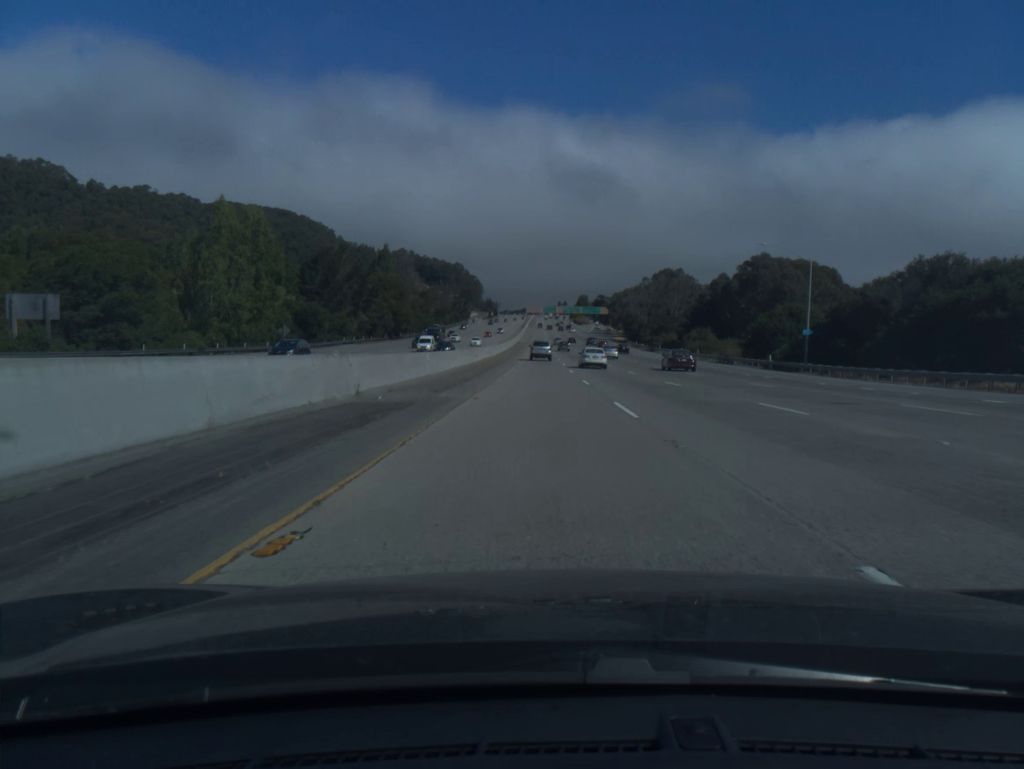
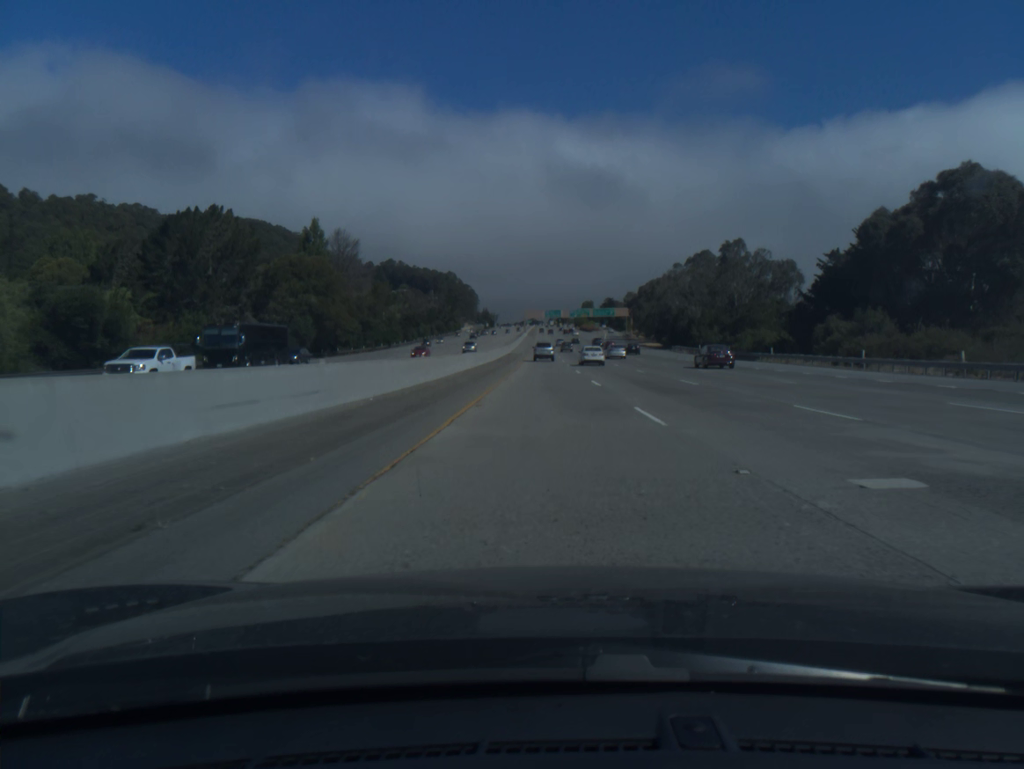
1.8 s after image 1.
(-0.3, +60.2) m; 0°
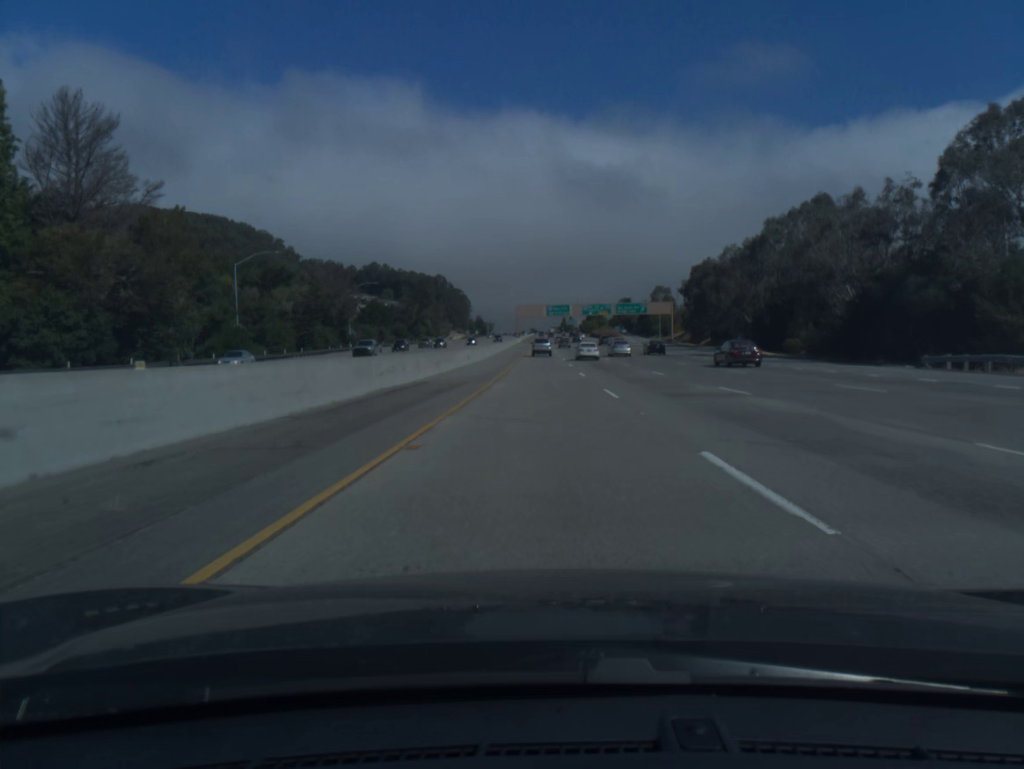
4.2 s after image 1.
(+0.1, +81.0) m; 0°
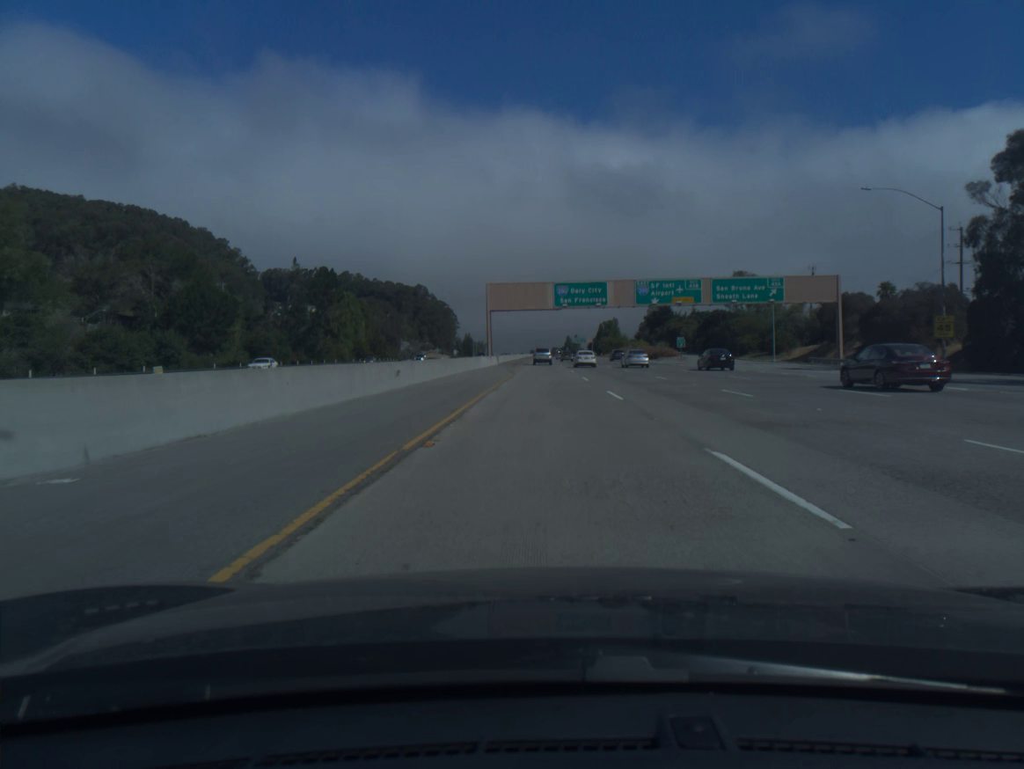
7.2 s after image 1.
(-0.1, +101.5) m; 0°
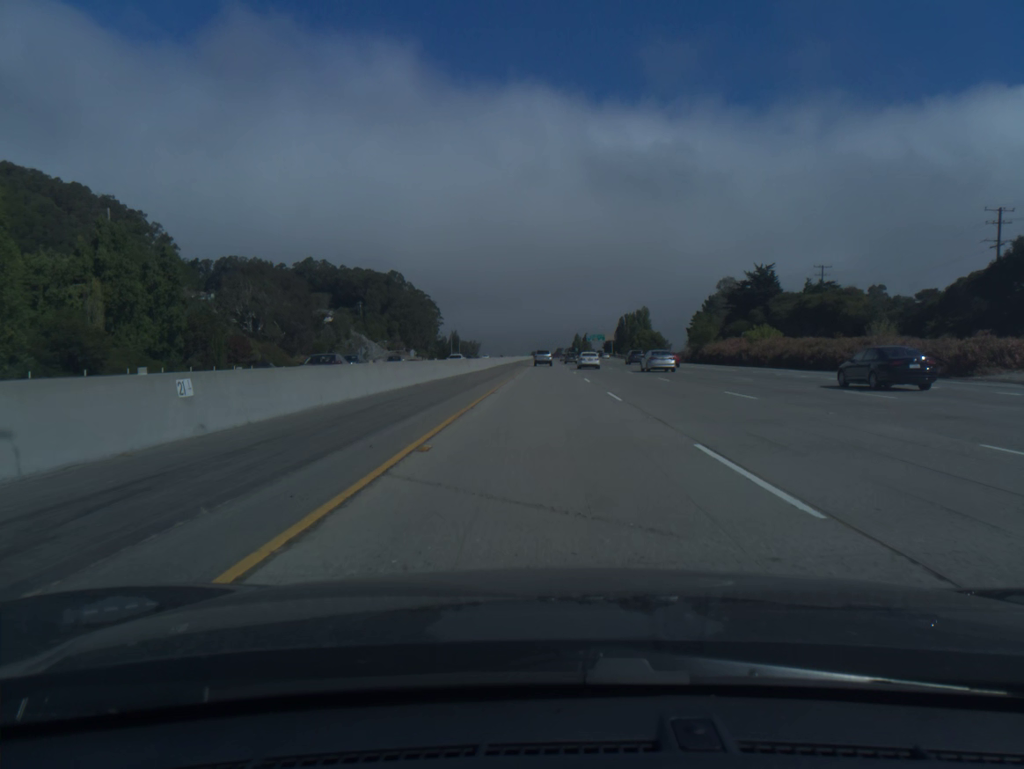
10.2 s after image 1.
(0.0, +102.4) m; 0°
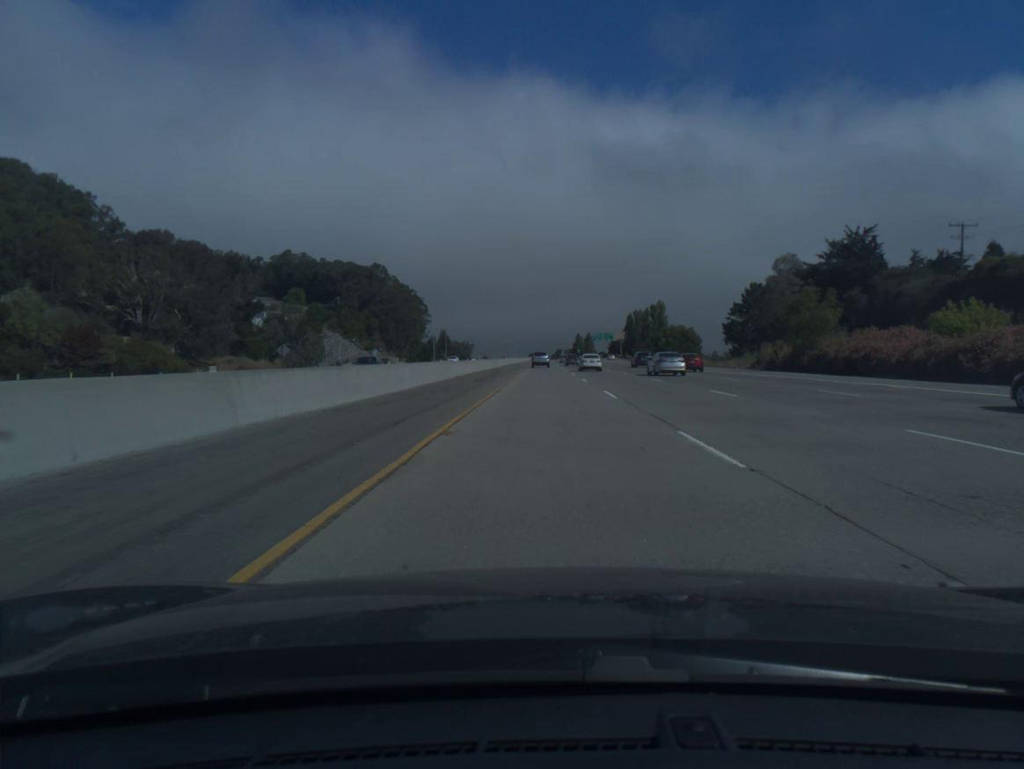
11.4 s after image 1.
(0.0, +41.5) m; 0°
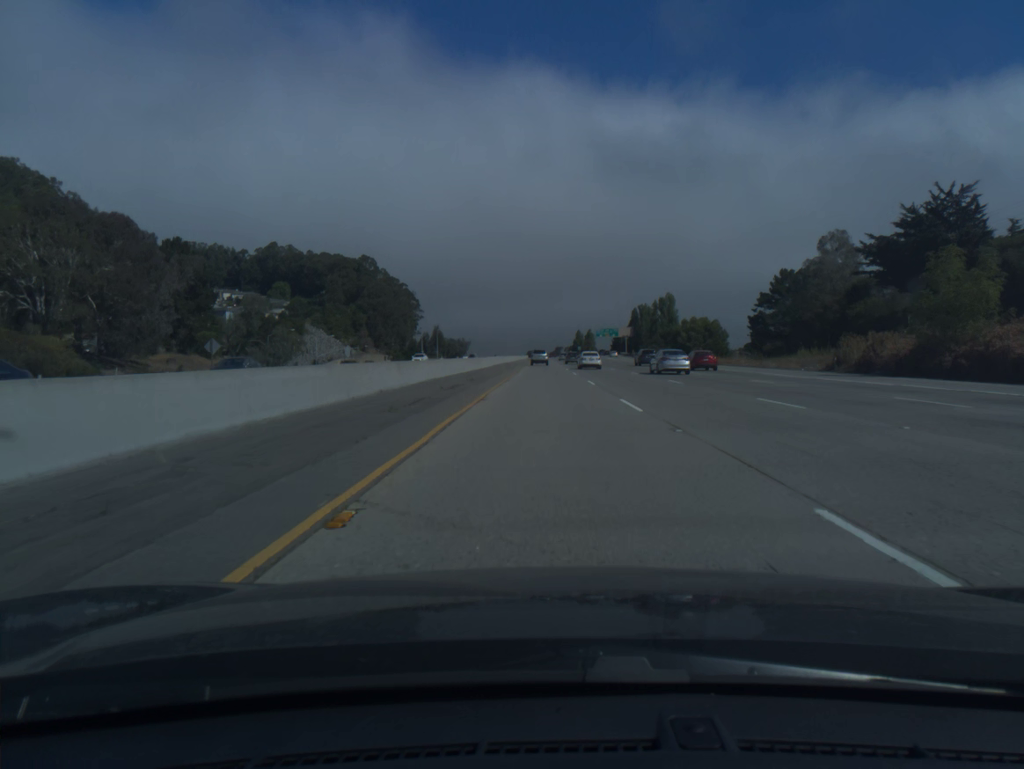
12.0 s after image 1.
(0.0, +20.8) m; 0°
